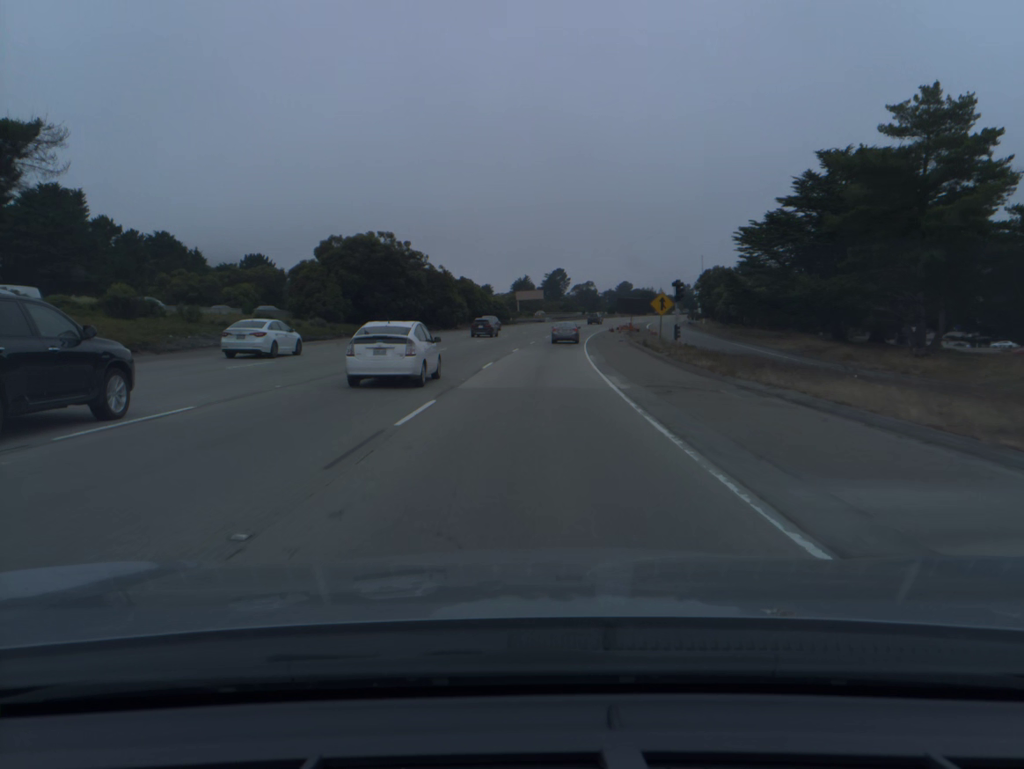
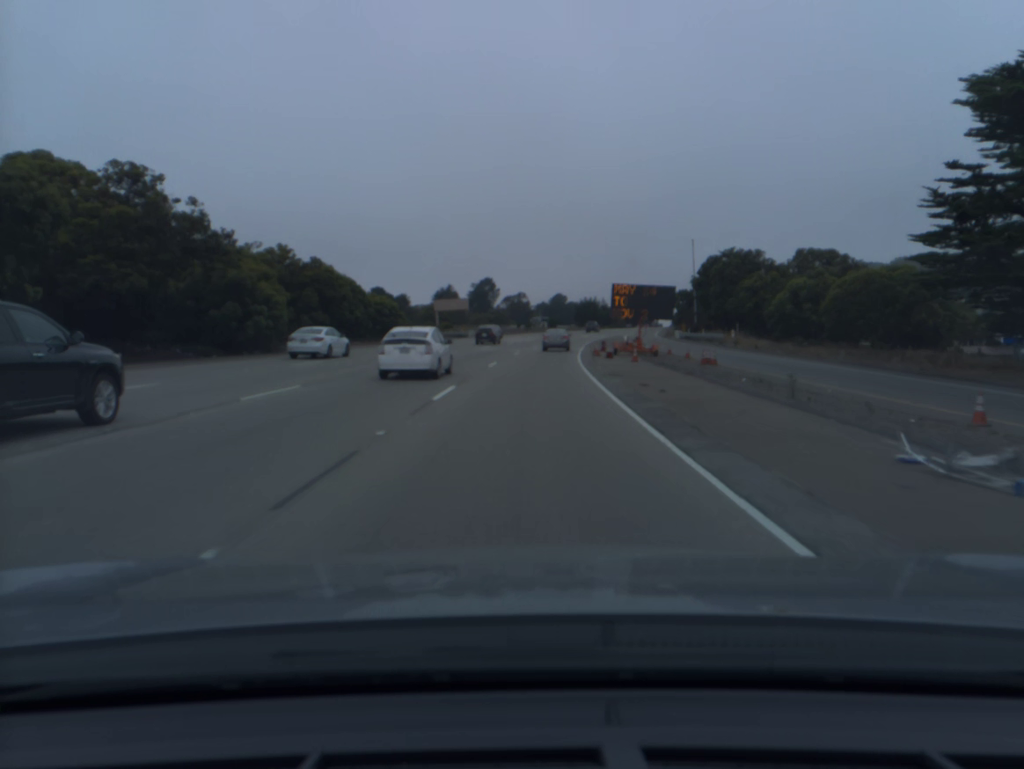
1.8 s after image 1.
(+2.4, +51.7) m; +5°
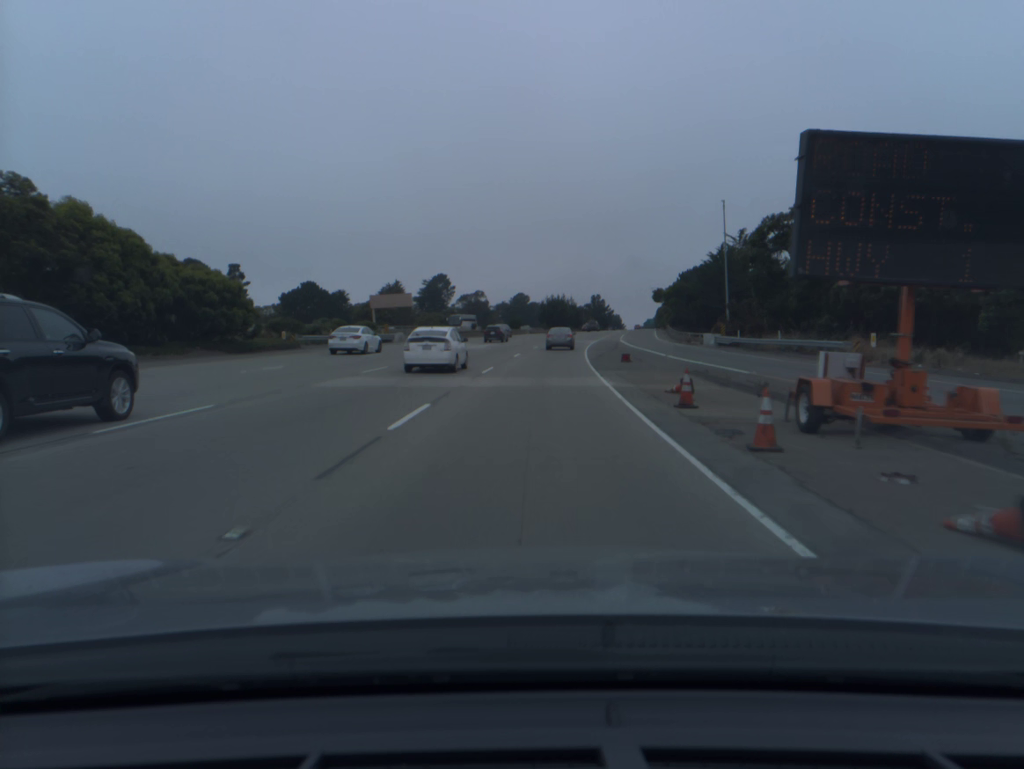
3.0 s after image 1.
(+0.8, +33.9) m; +3°
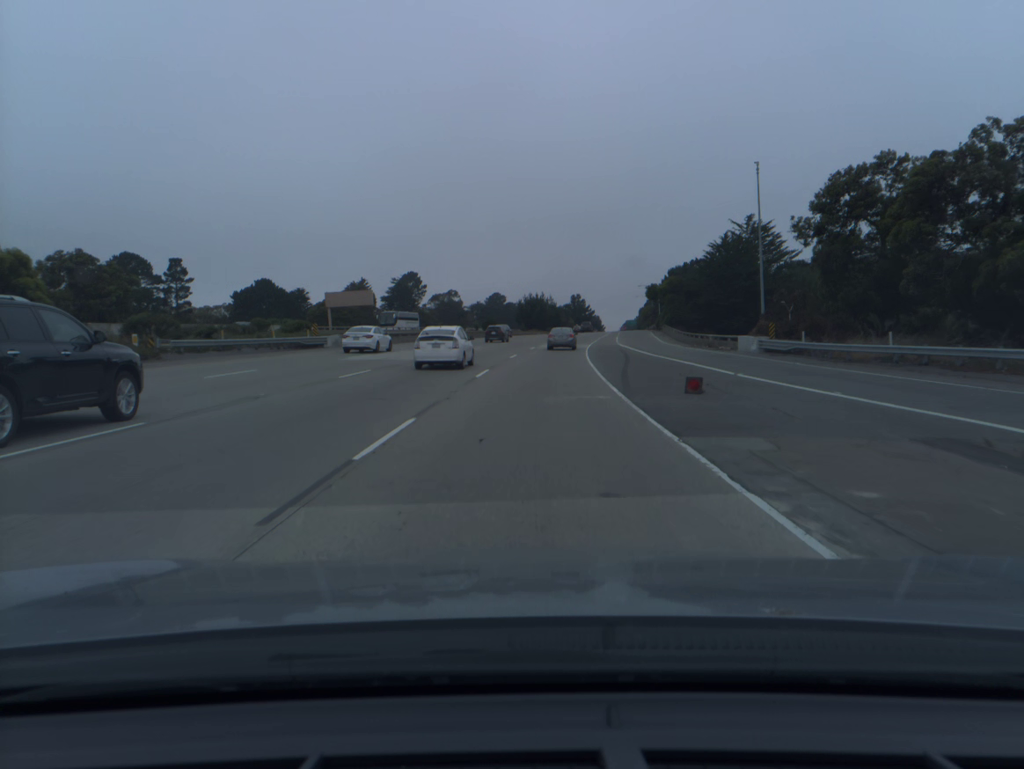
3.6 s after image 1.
(+0.2, +16.9) m; +2°
